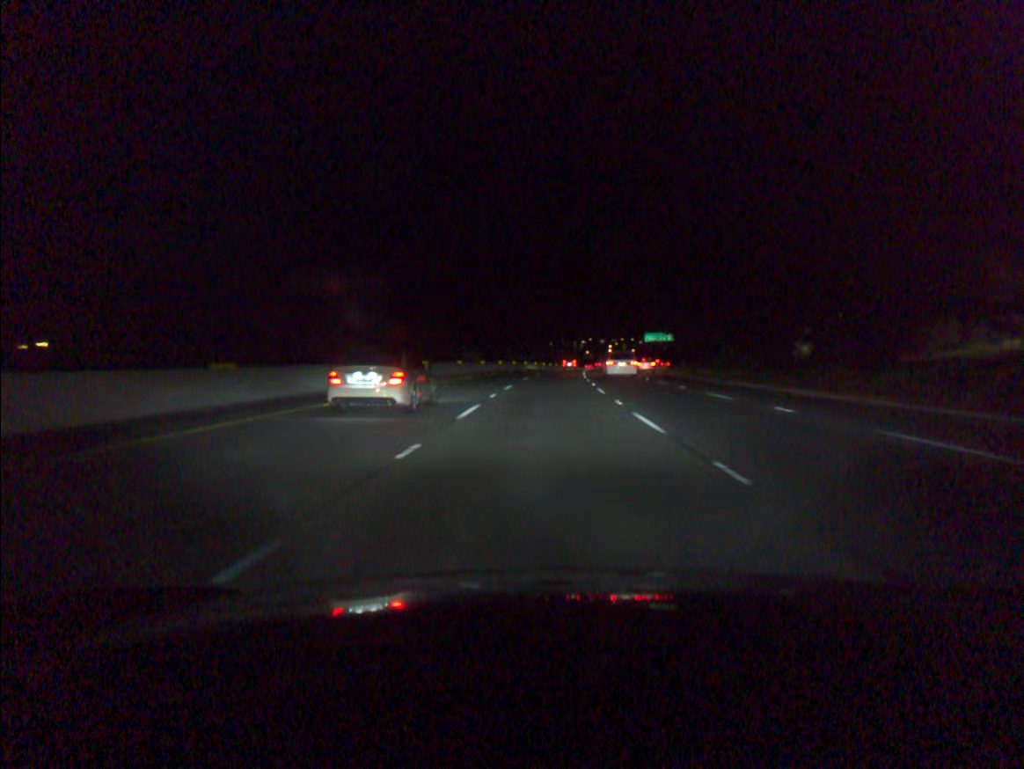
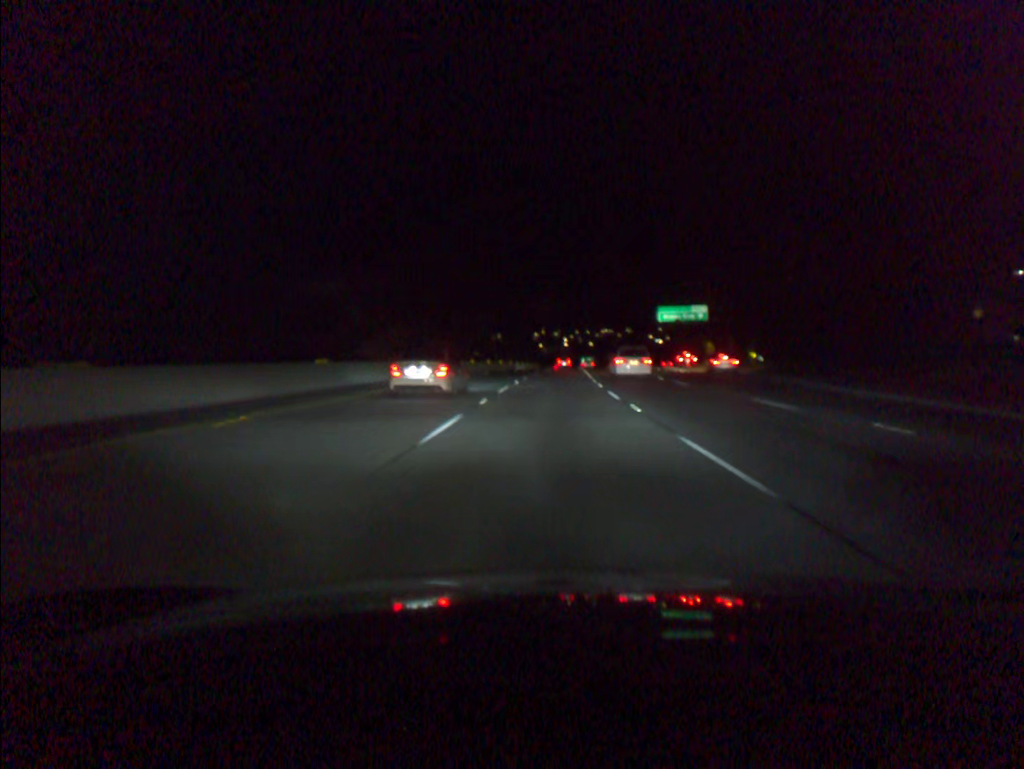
(+2.4, +79.2) m; +4°
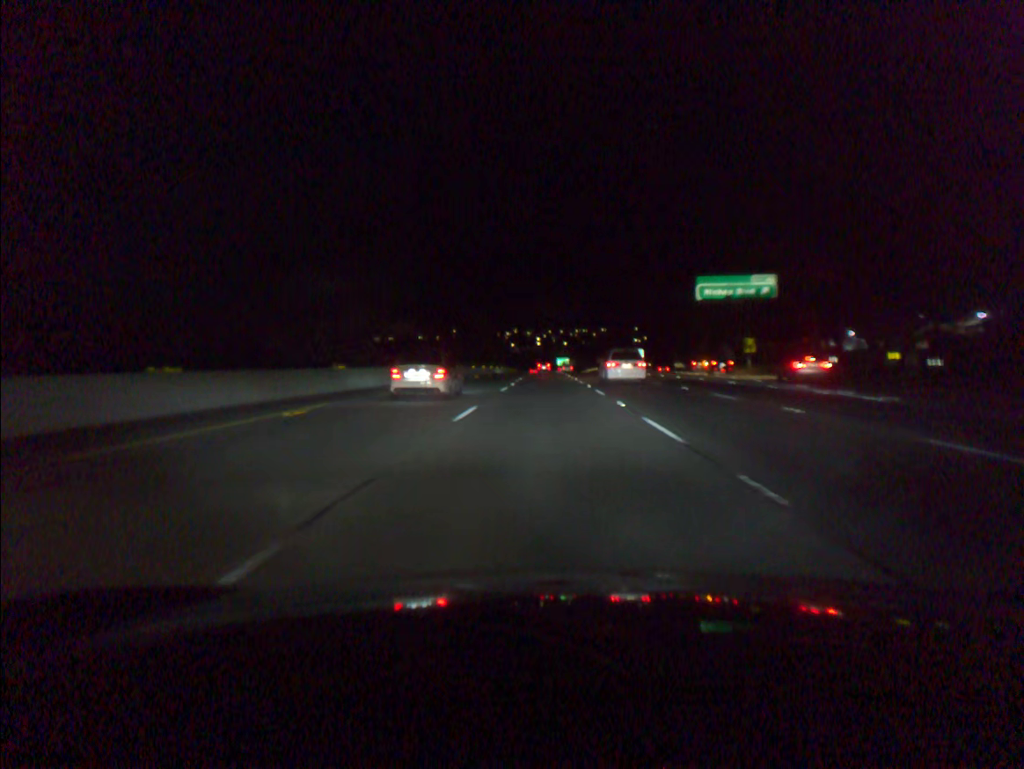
(+0.7, +39.7) m; +2°
